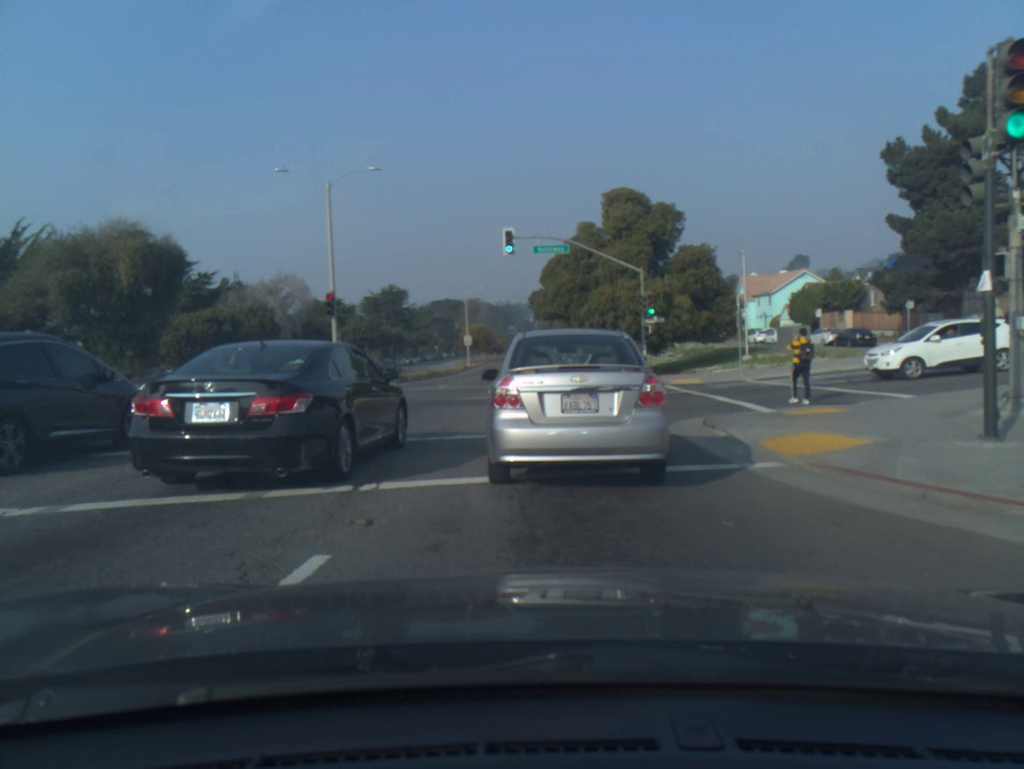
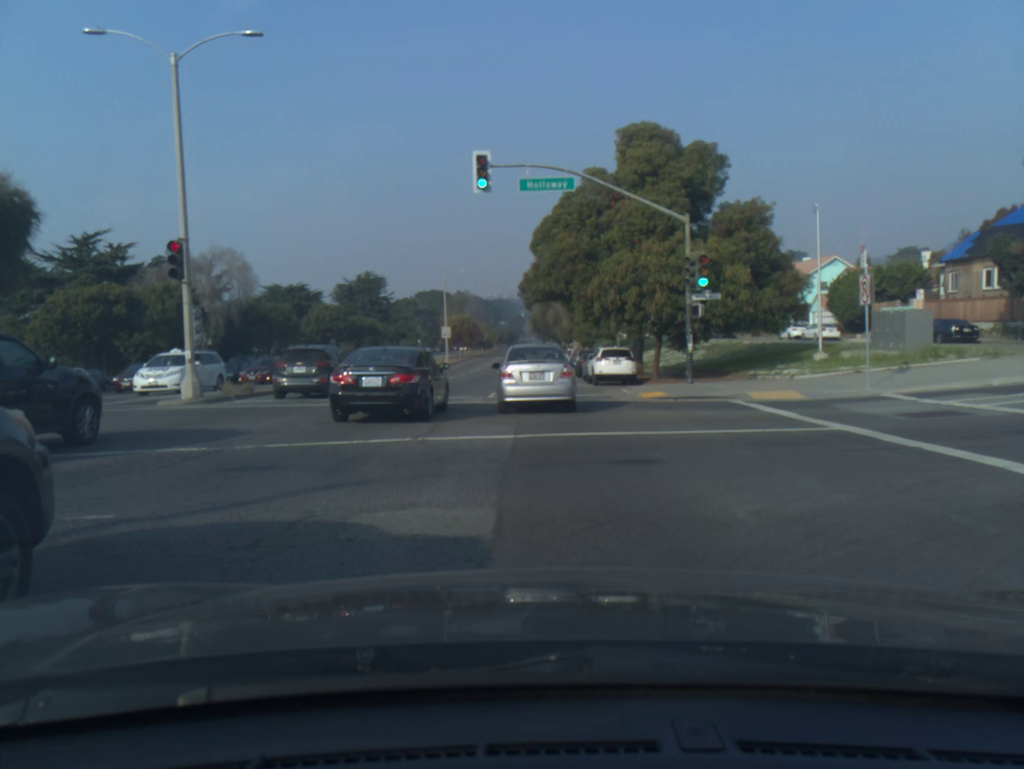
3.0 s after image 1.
(0.0, +13.7) m; +1°
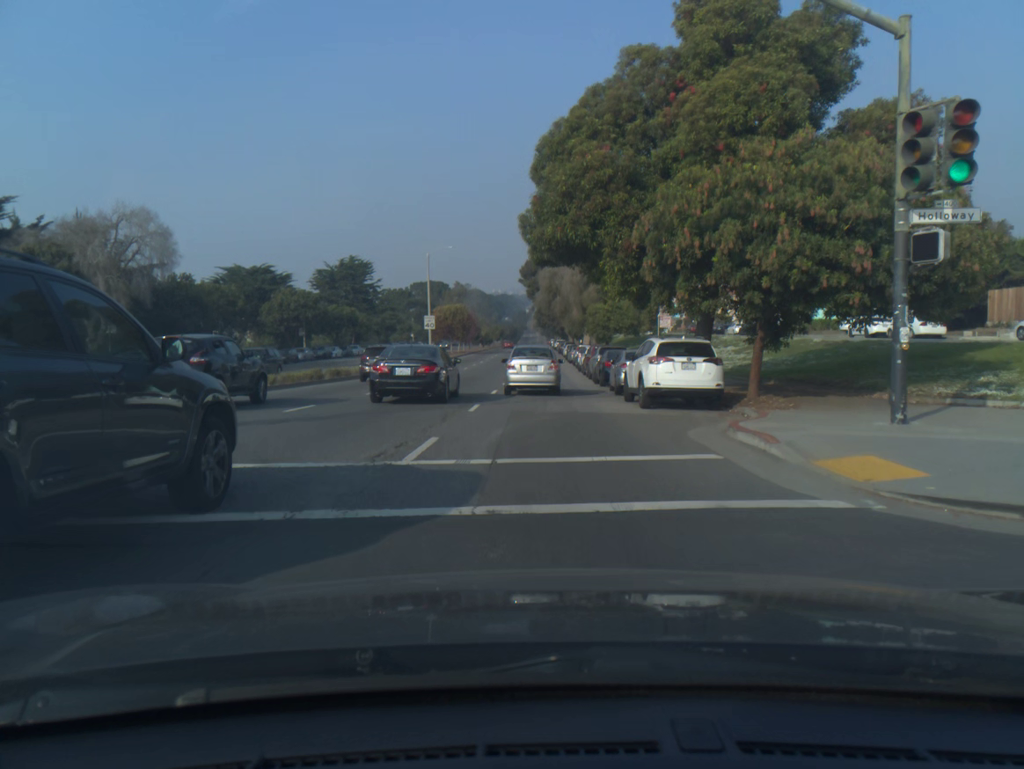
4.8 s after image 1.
(0.0, +14.7) m; 0°
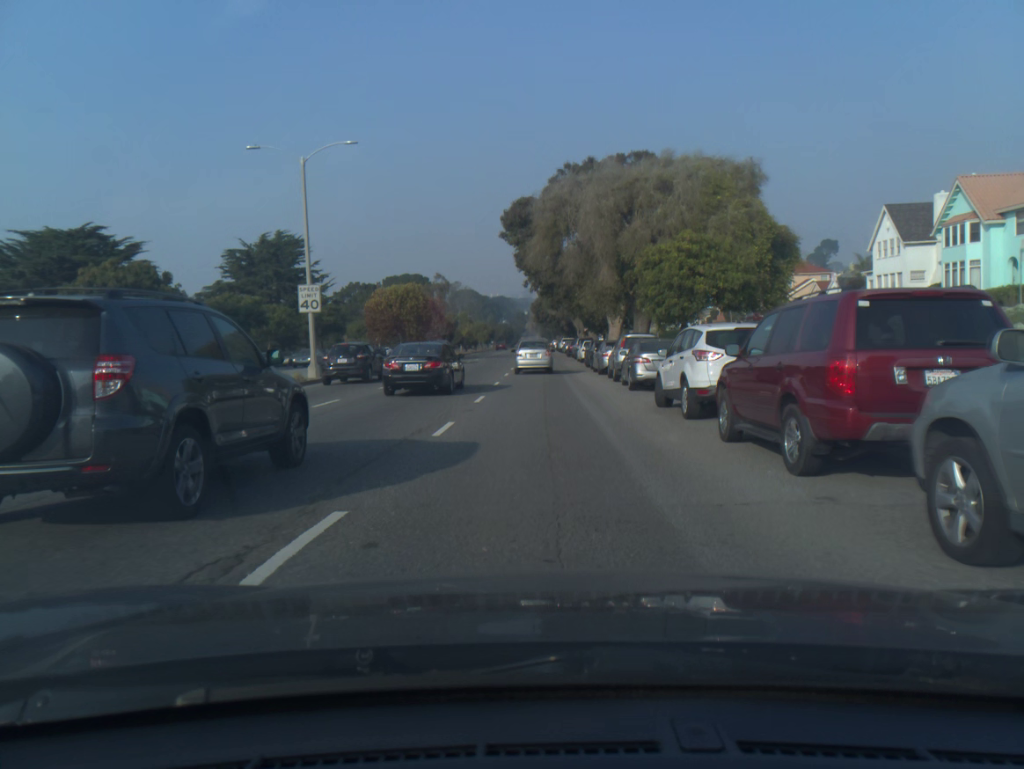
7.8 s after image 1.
(-0.1, +34.2) m; 0°
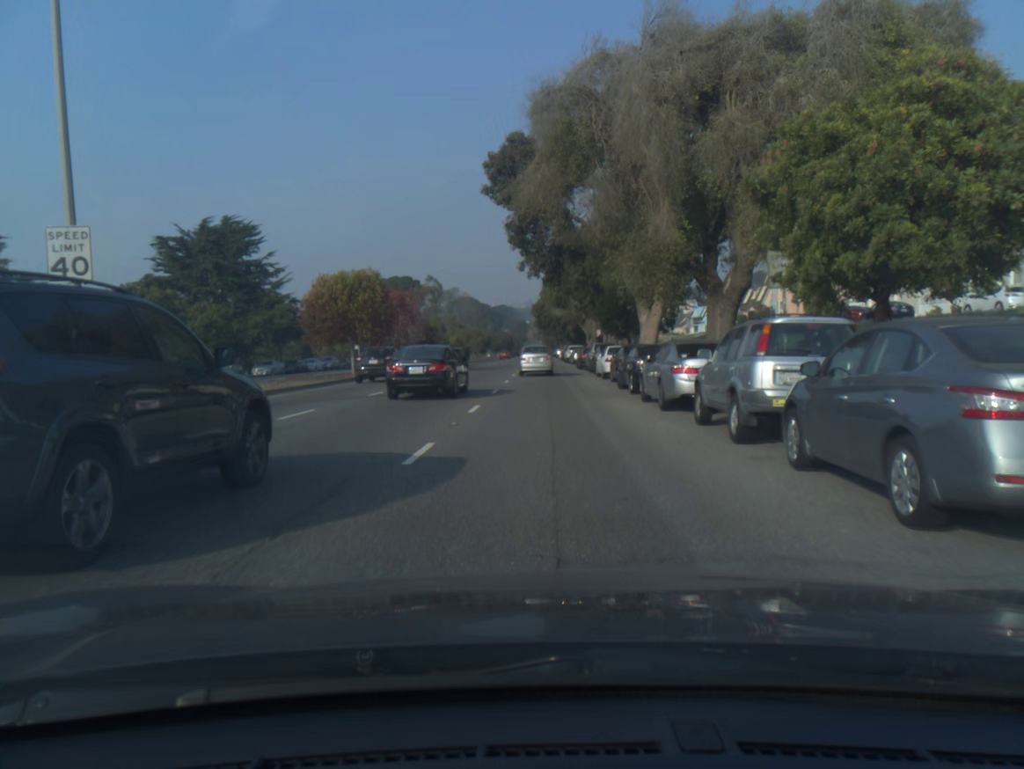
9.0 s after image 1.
(0.0, +16.9) m; 0°
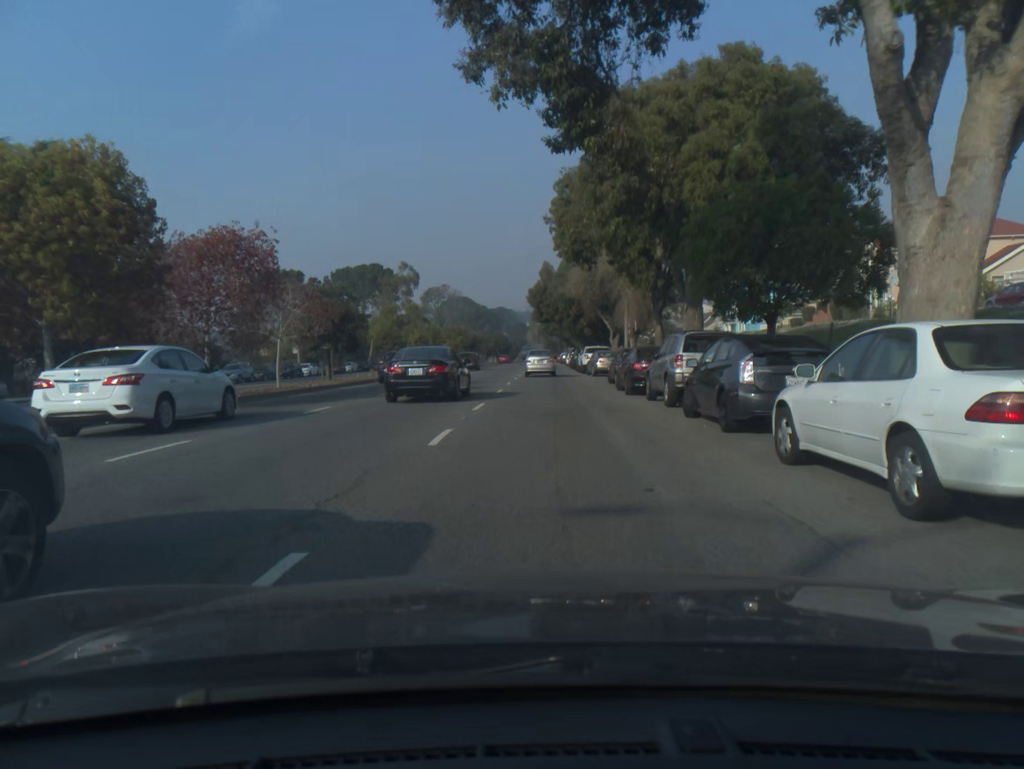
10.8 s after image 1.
(0.0, +28.1) m; 0°
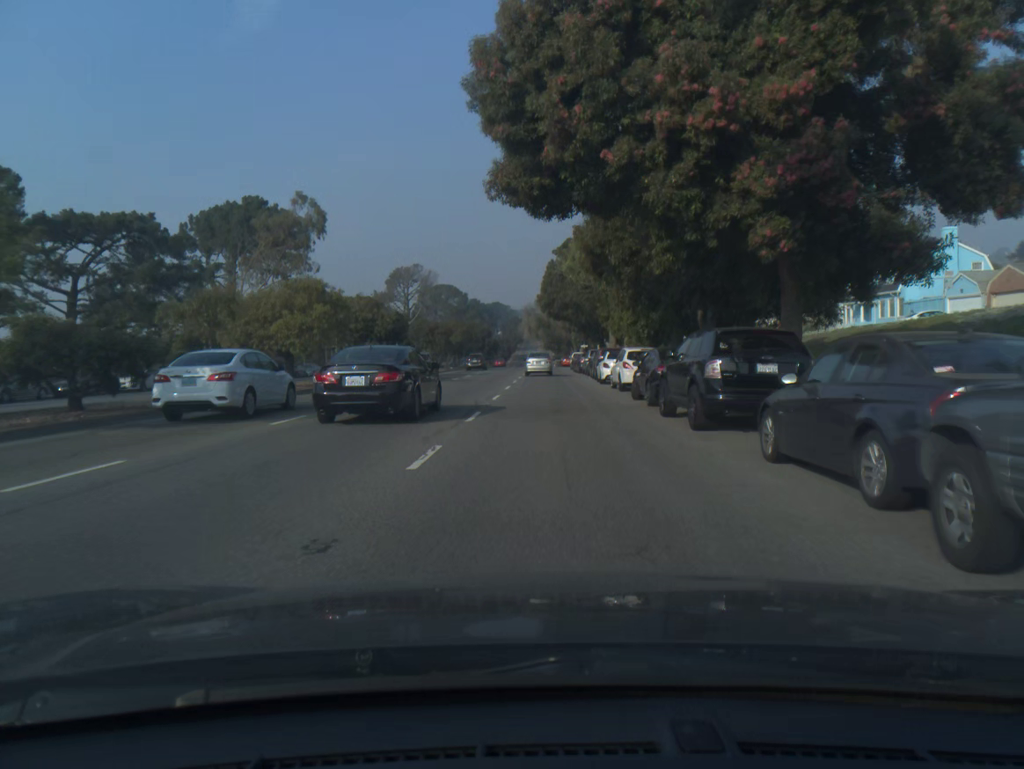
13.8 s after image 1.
(0.0, +52.5) m; 0°
